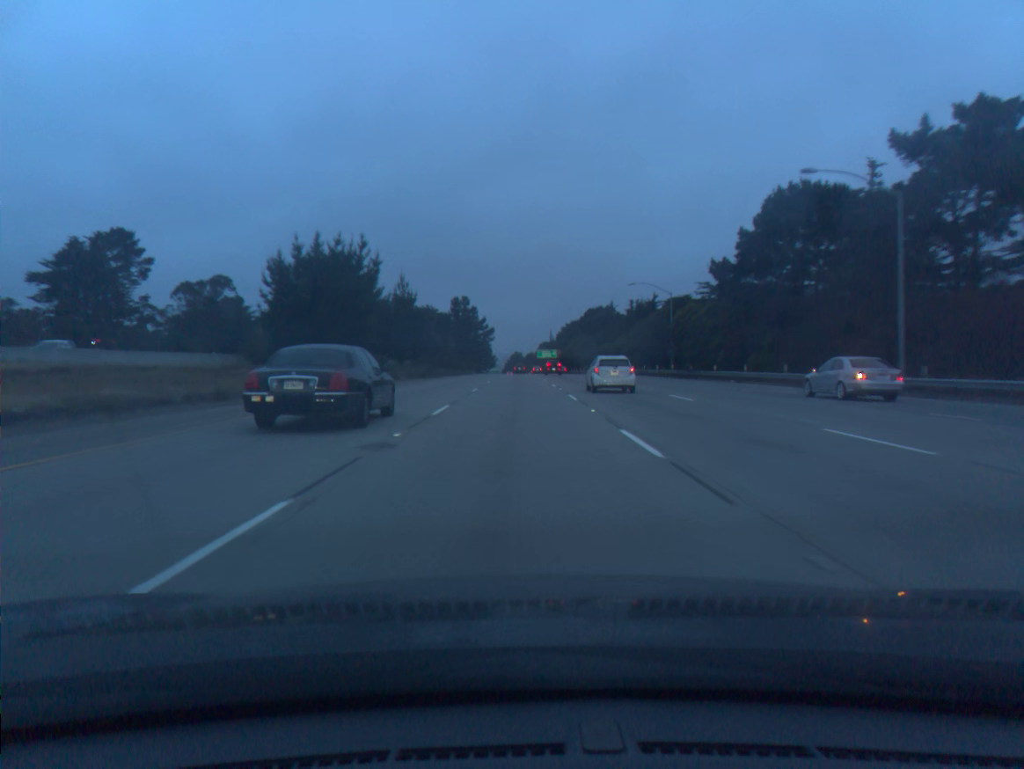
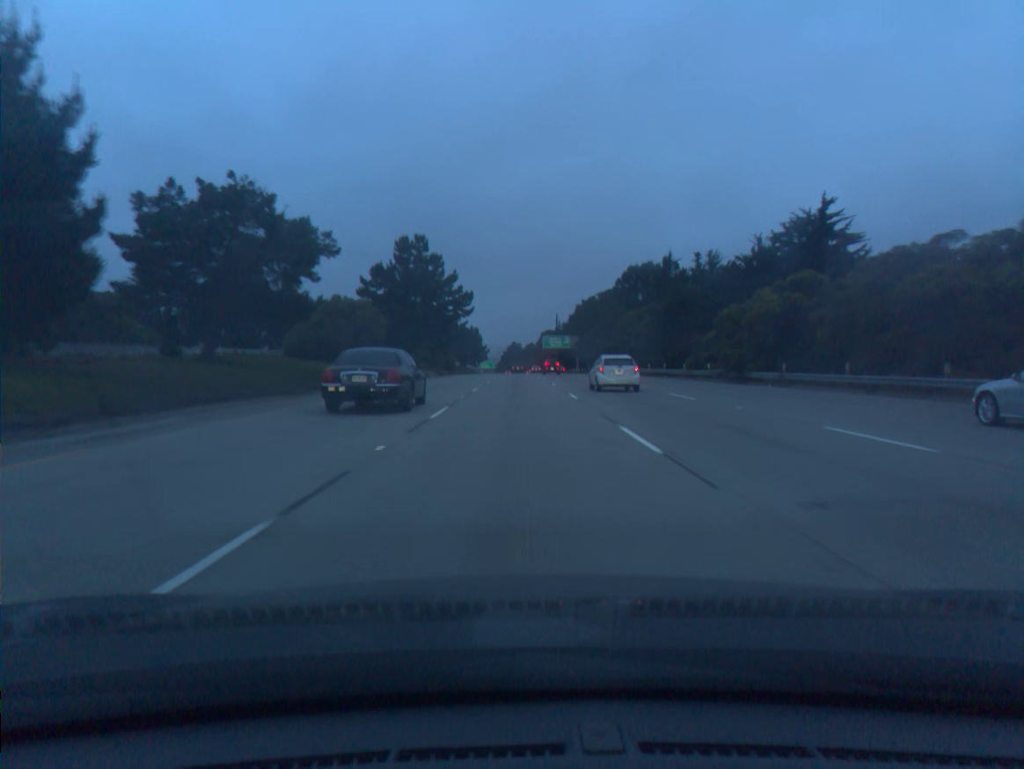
(+0.1, +72.8) m; 0°
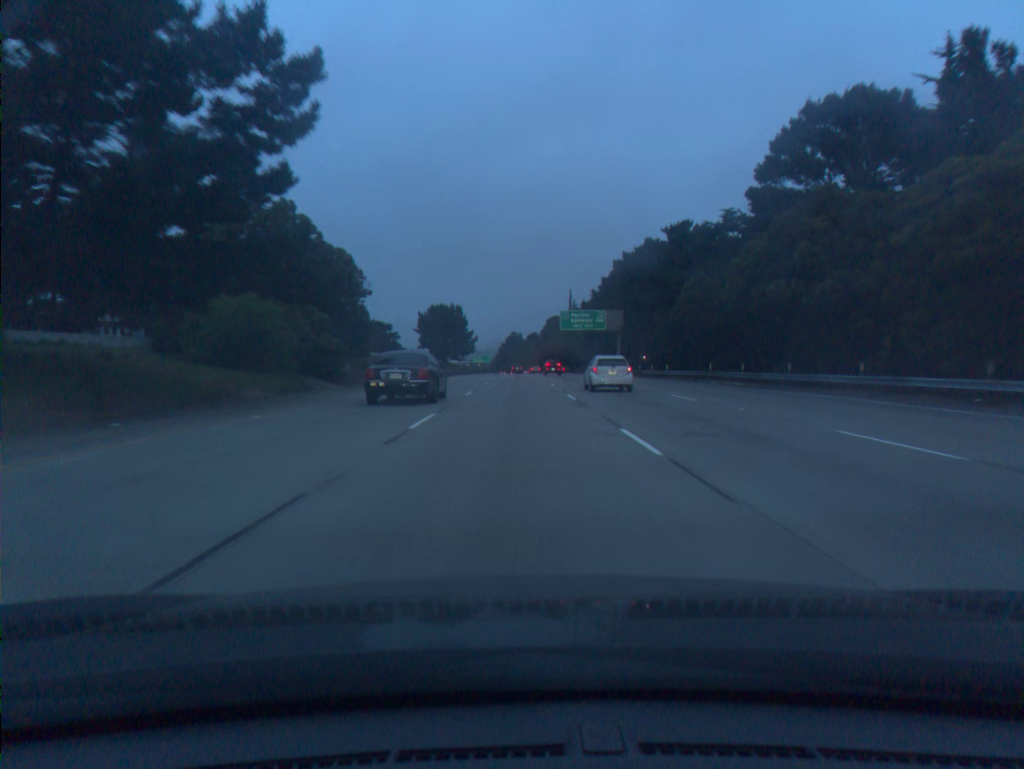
(0.0, +73.4) m; 0°
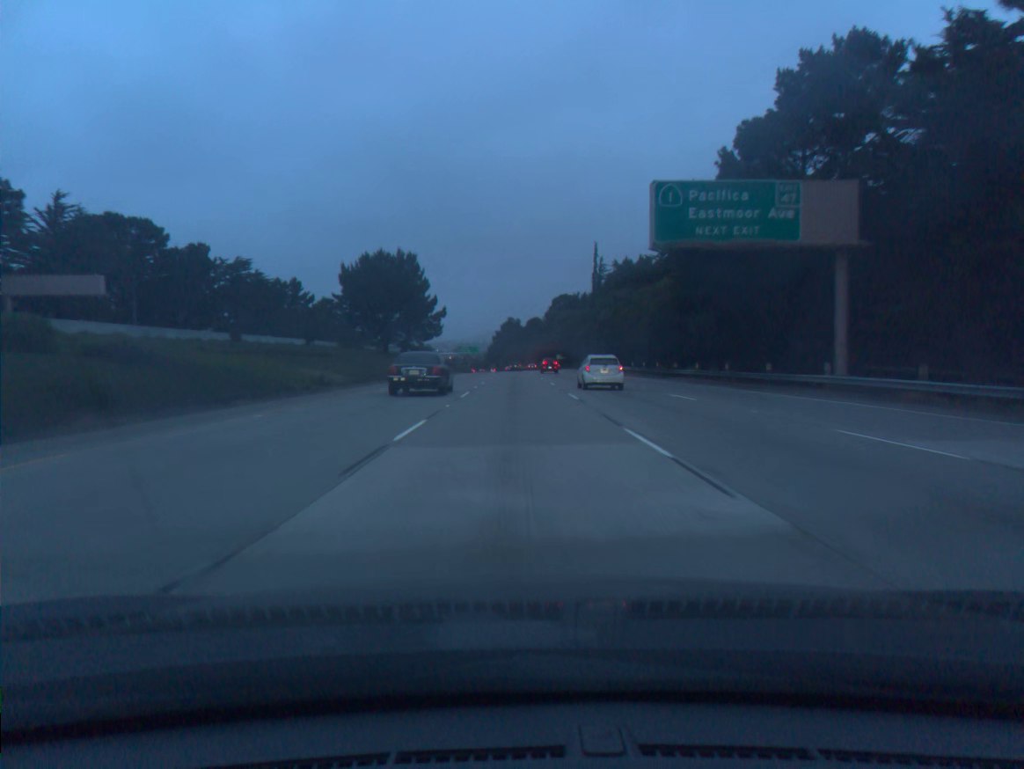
(0.0, +73.2) m; 0°
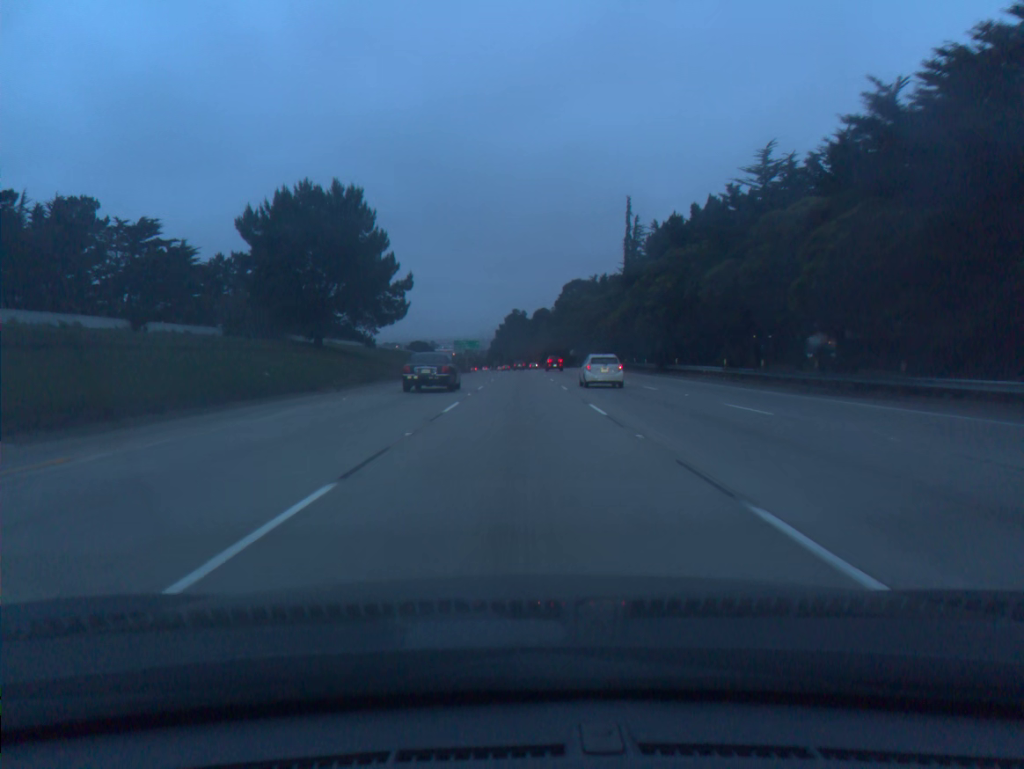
(-0.1, +36.5) m; 0°
